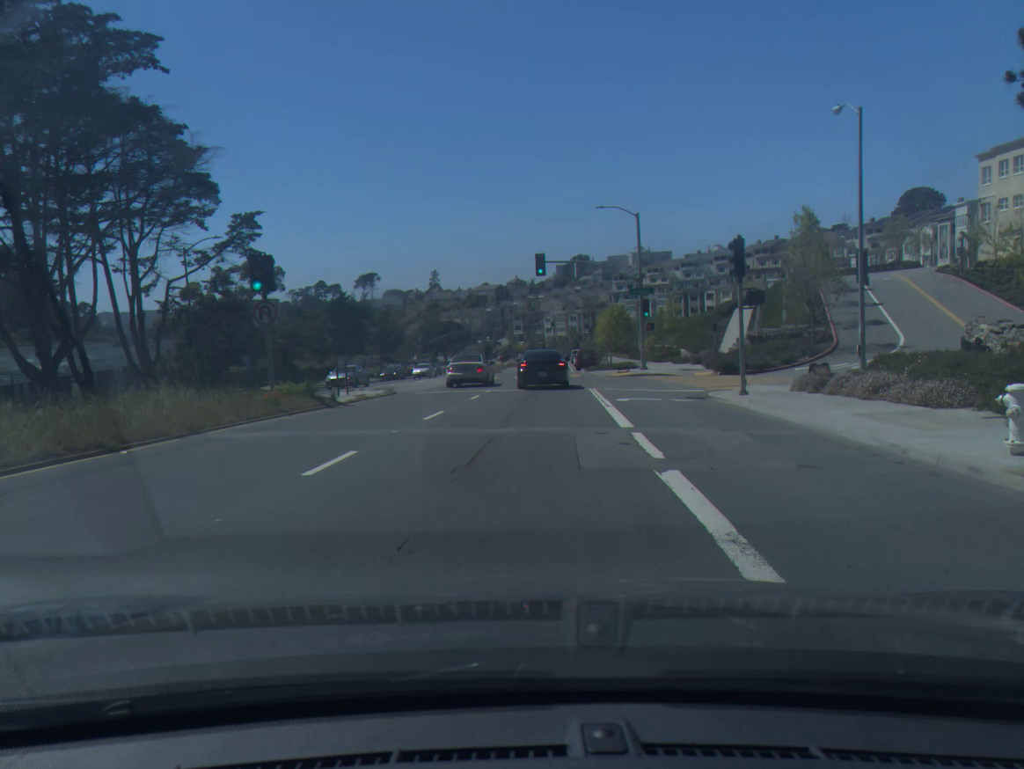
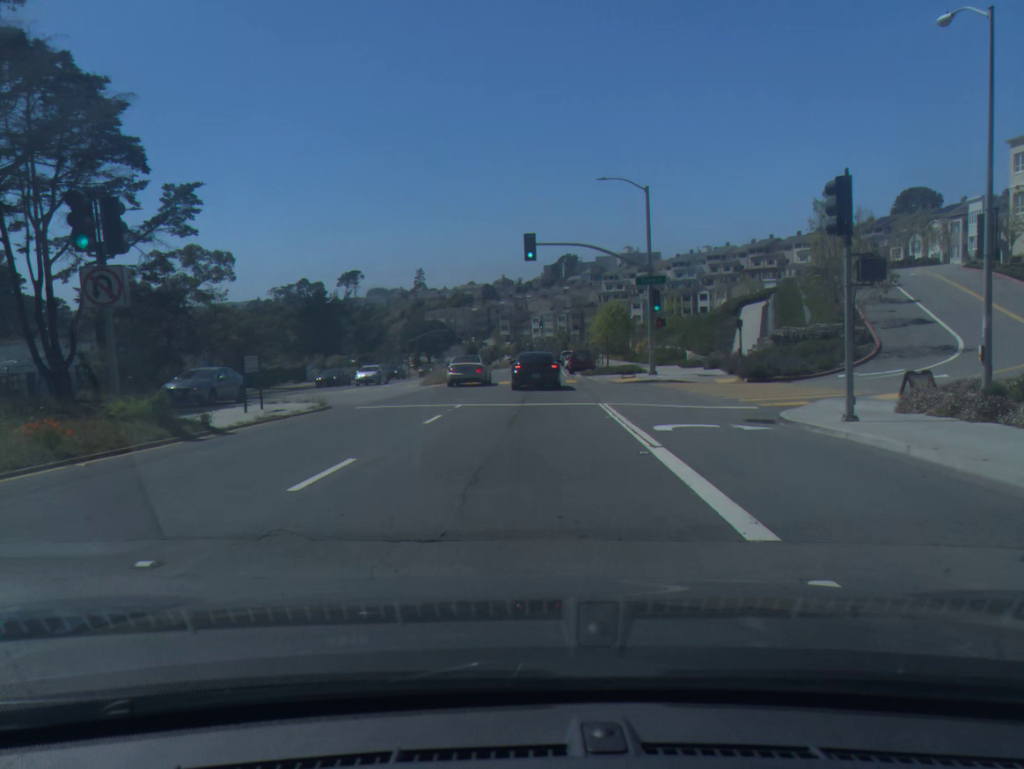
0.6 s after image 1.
(+0.1, +7.8) m; +1°
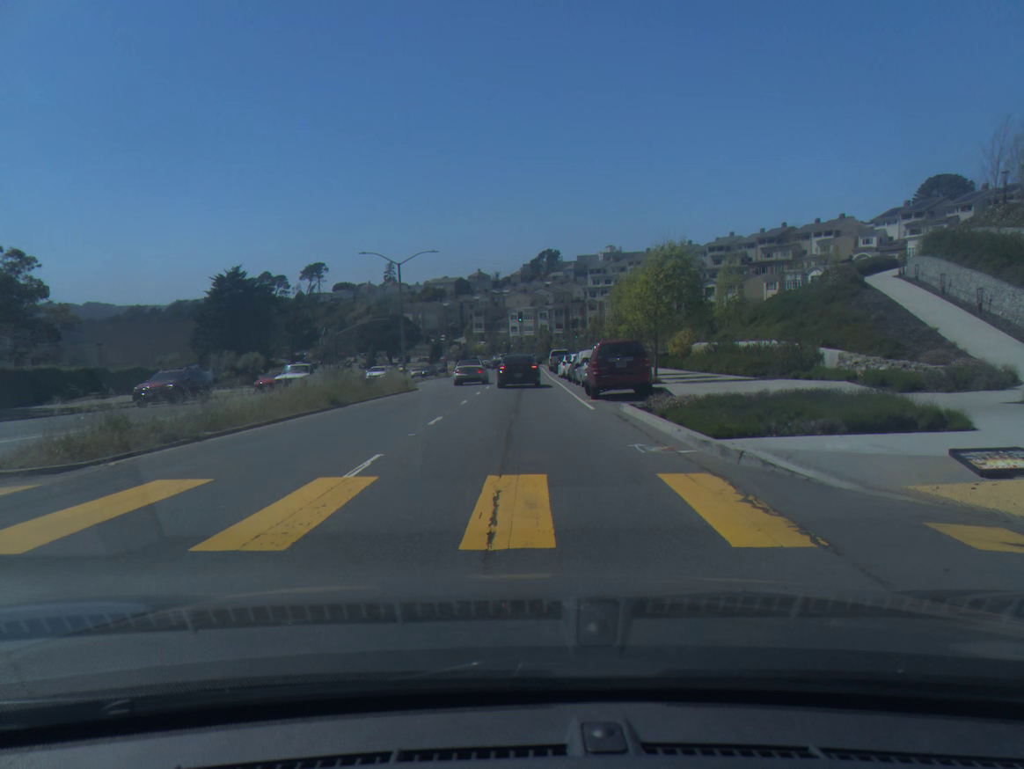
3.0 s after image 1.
(+0.7, +32.6) m; +2°
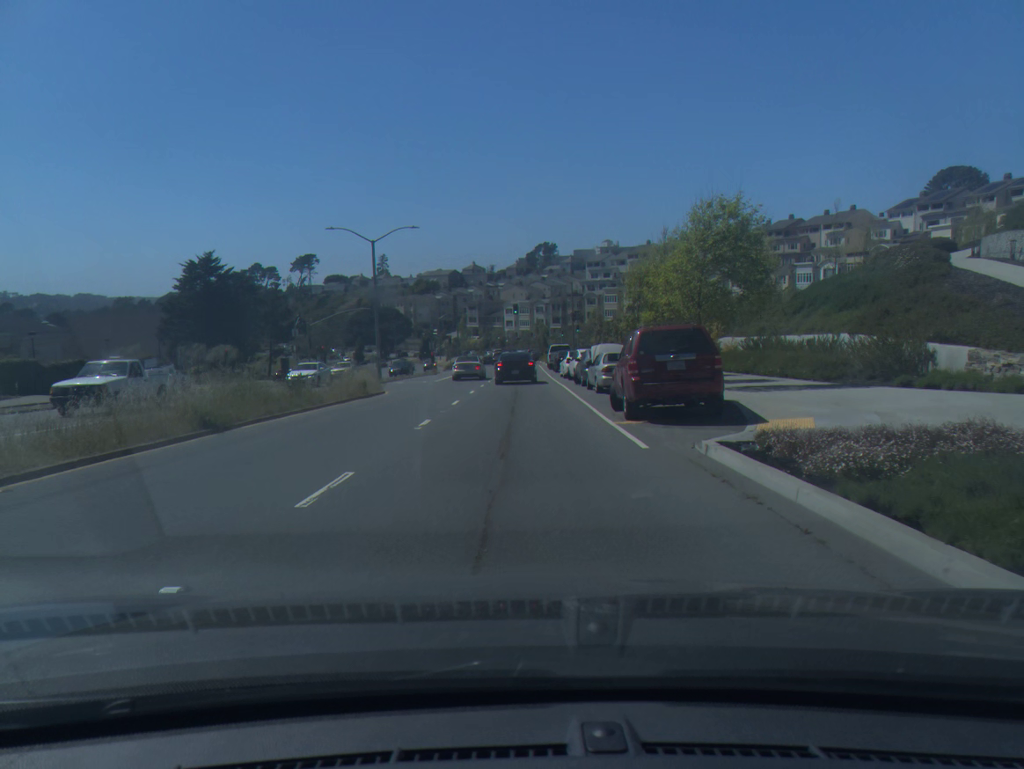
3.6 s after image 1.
(0.0, +8.5) m; 0°
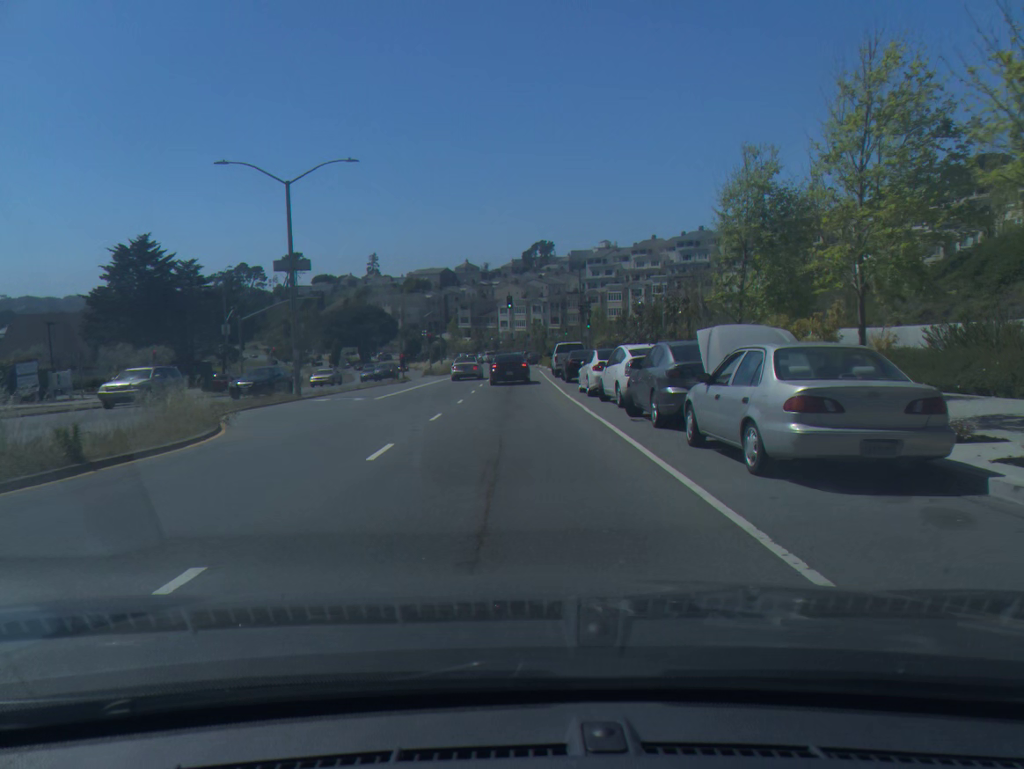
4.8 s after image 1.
(+0.1, +17.3) m; 0°
